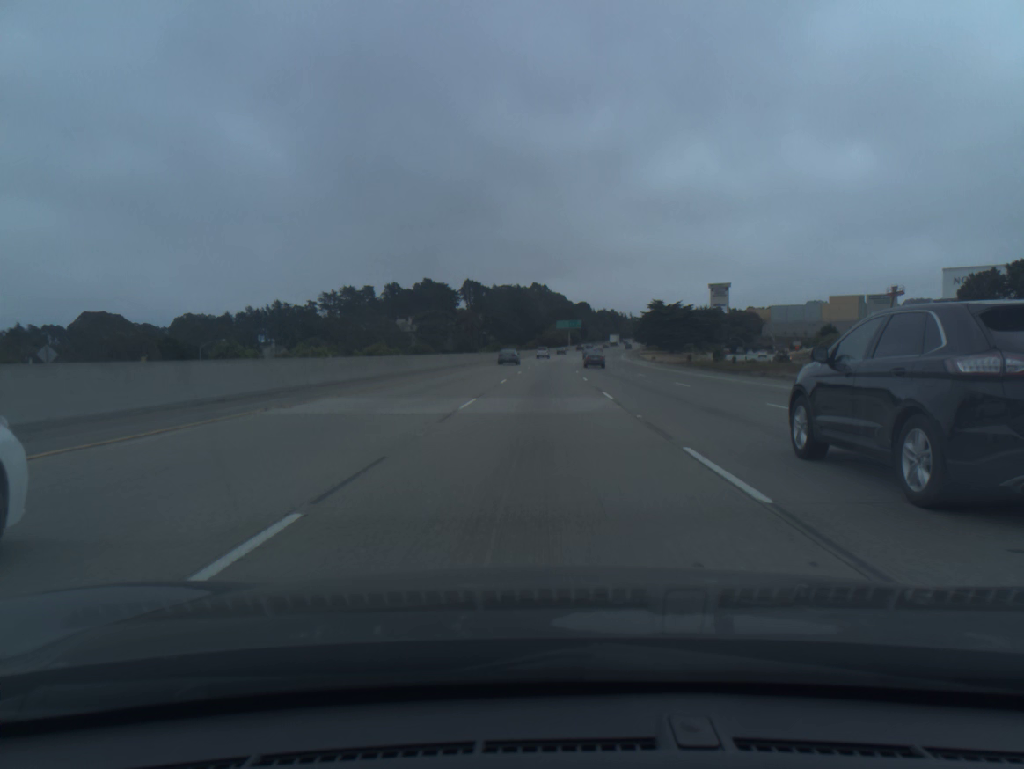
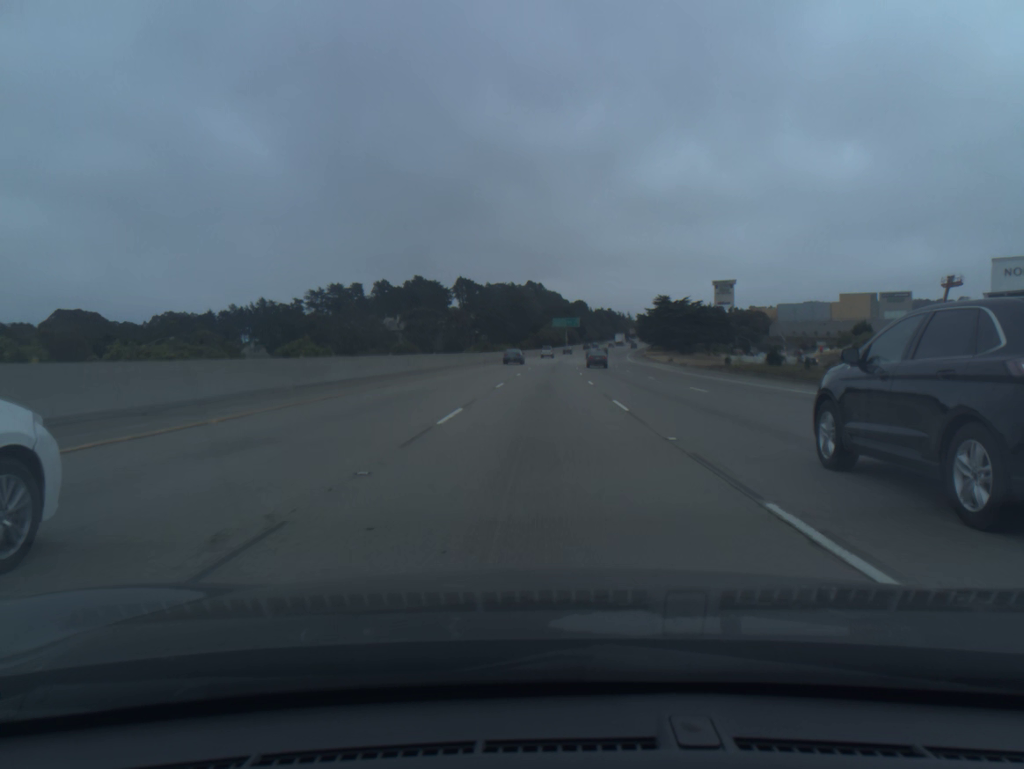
(+0.1, +18.2) m; 0°
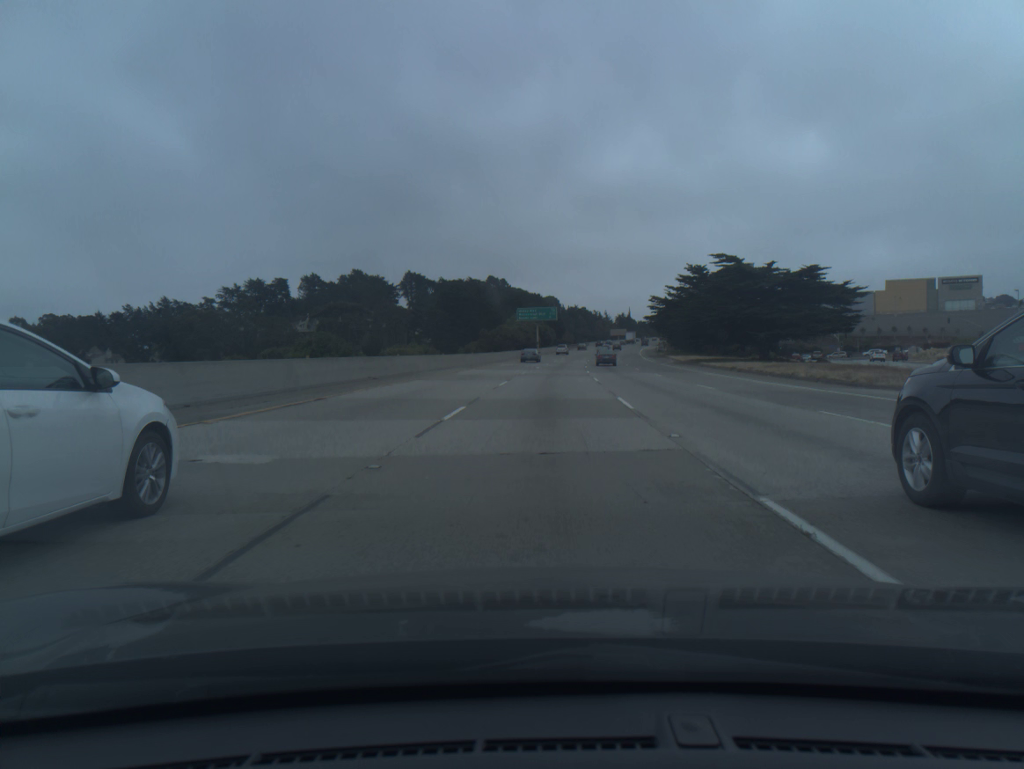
(+1.5, +73.0) m; +3°
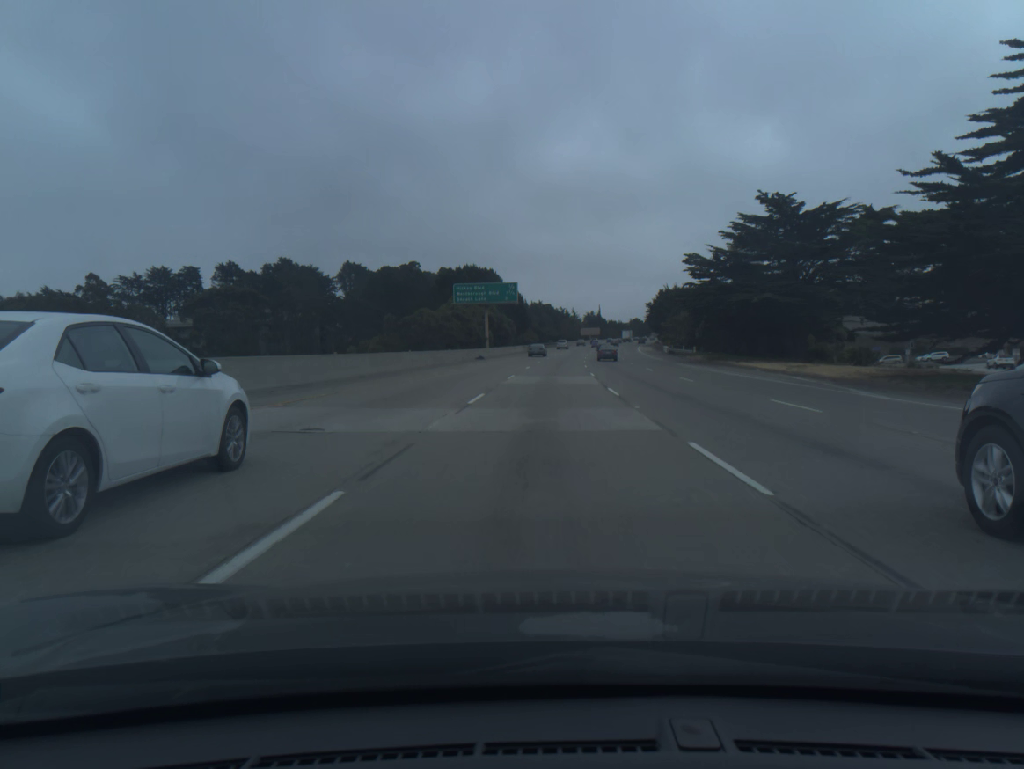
(+1.1, +54.8) m; +3°
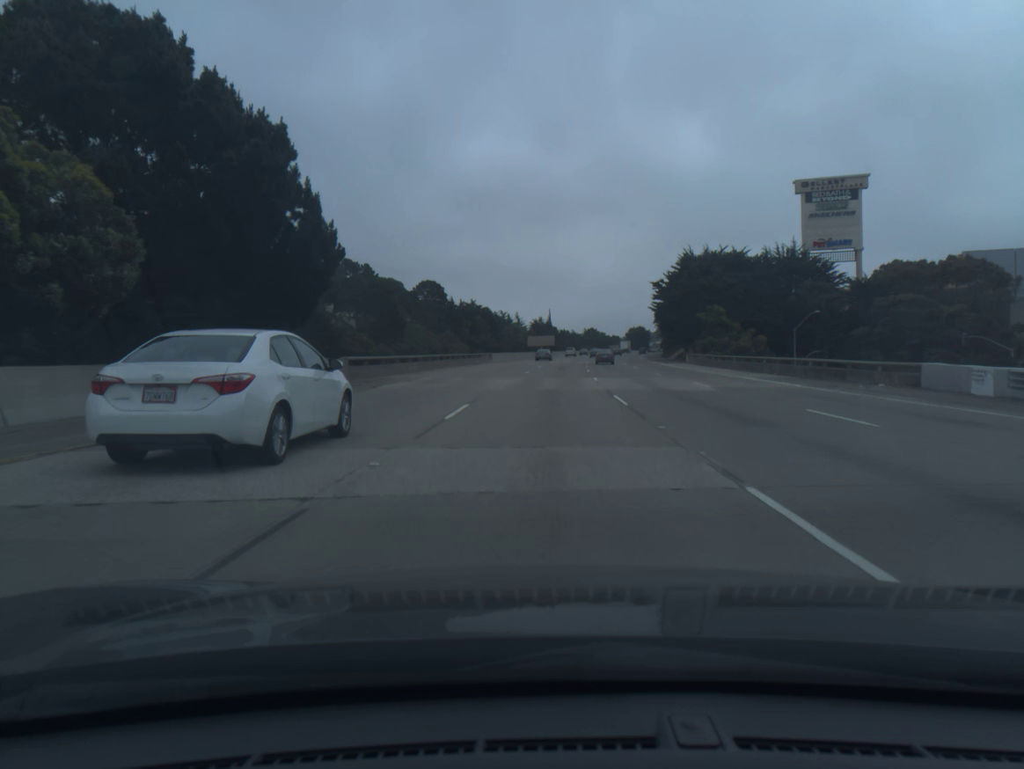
(+3.4, +91.1) m; +4°
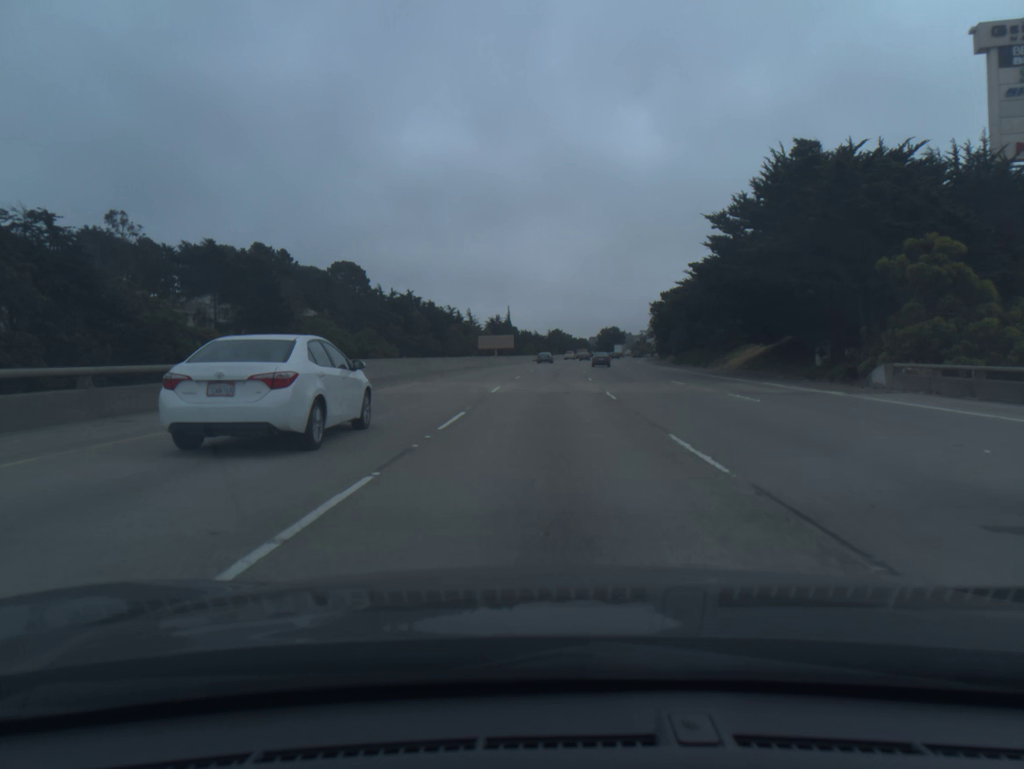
(+1.3, +54.3) m; +3°
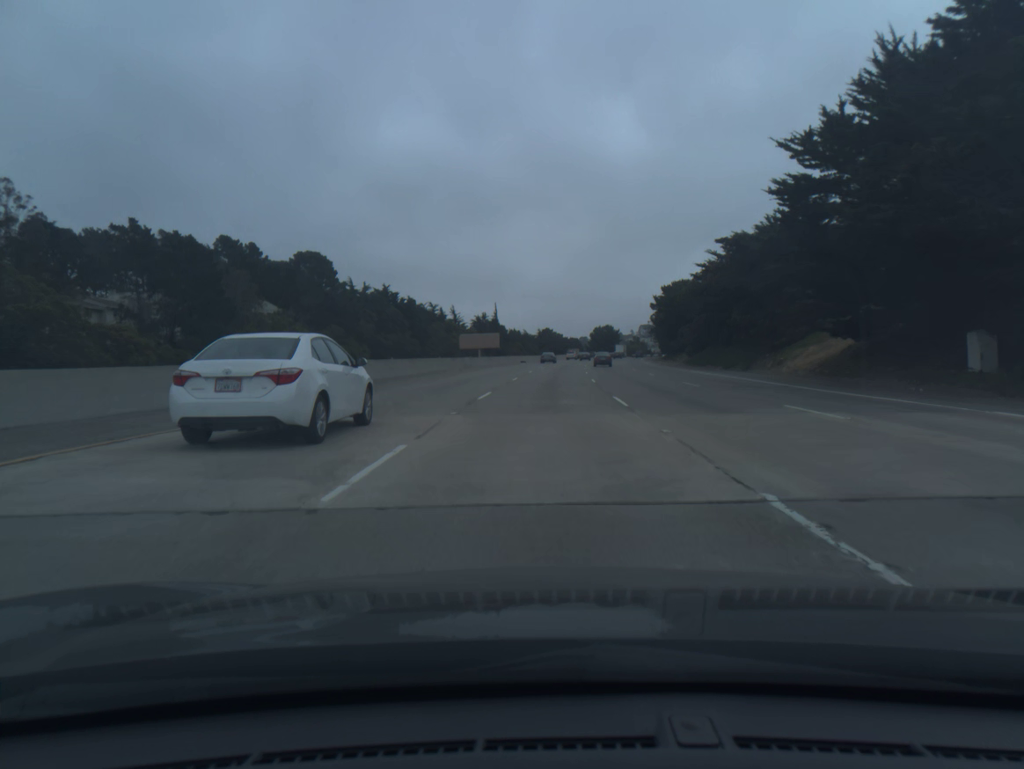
(+0.1, +18.1) m; +1°
